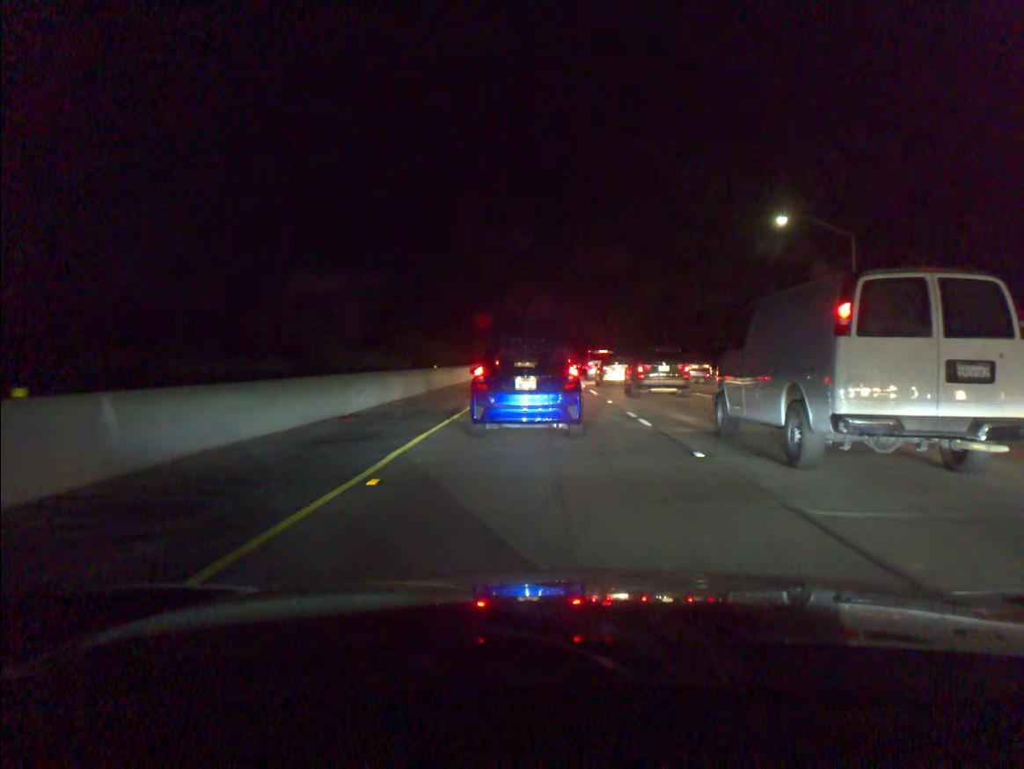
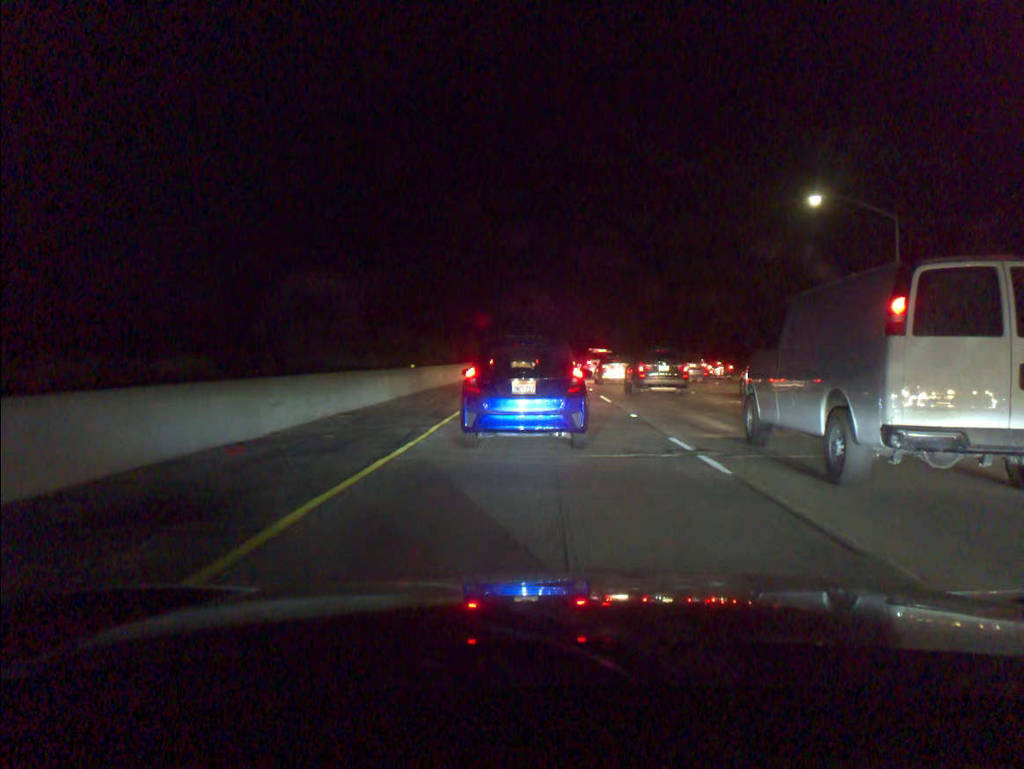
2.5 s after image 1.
(-0.1, +6.1) m; 0°
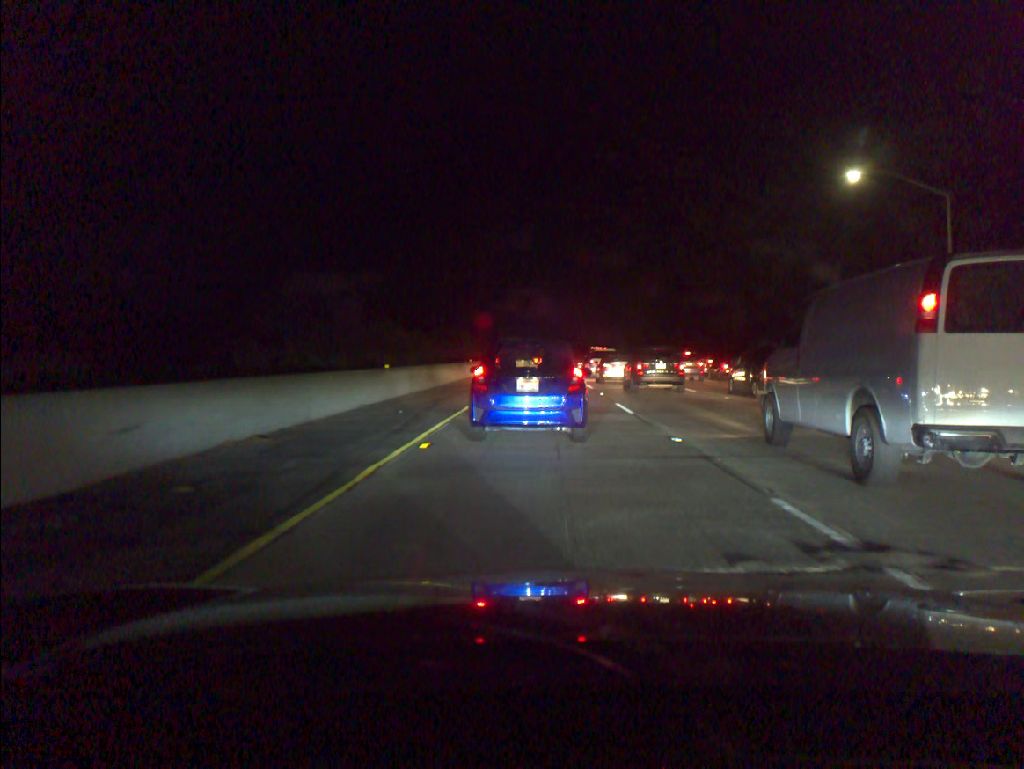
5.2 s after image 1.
(0.0, +5.3) m; +1°
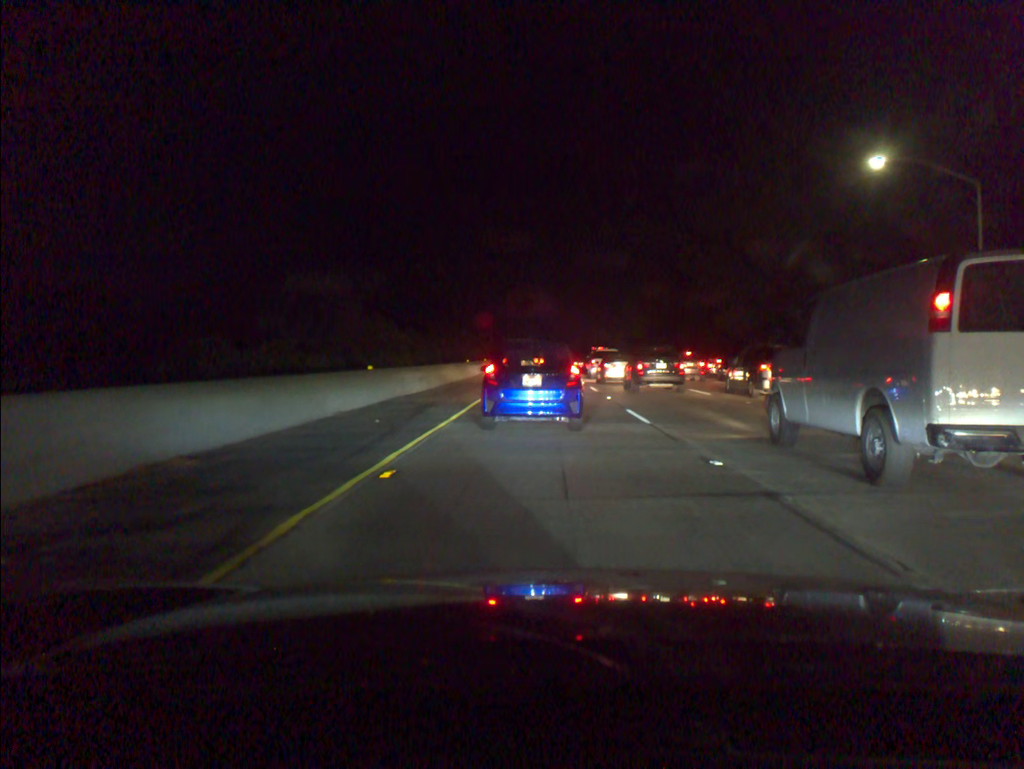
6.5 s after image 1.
(0.0, +2.6) m; 0°
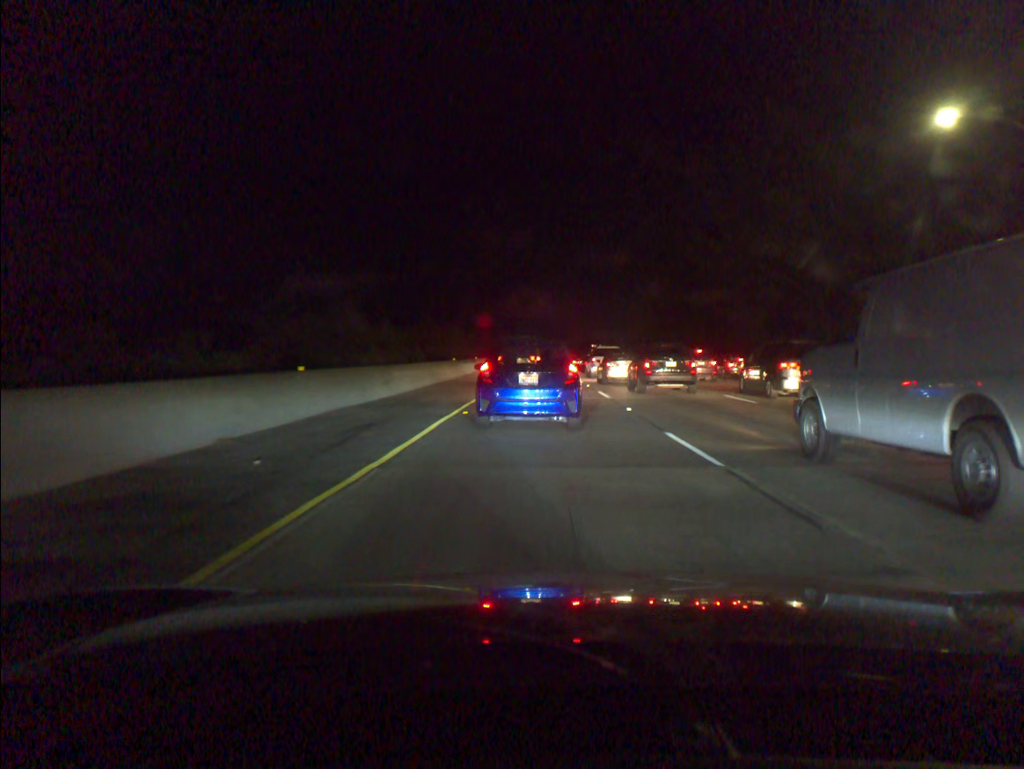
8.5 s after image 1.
(0.0, +6.1) m; -1°
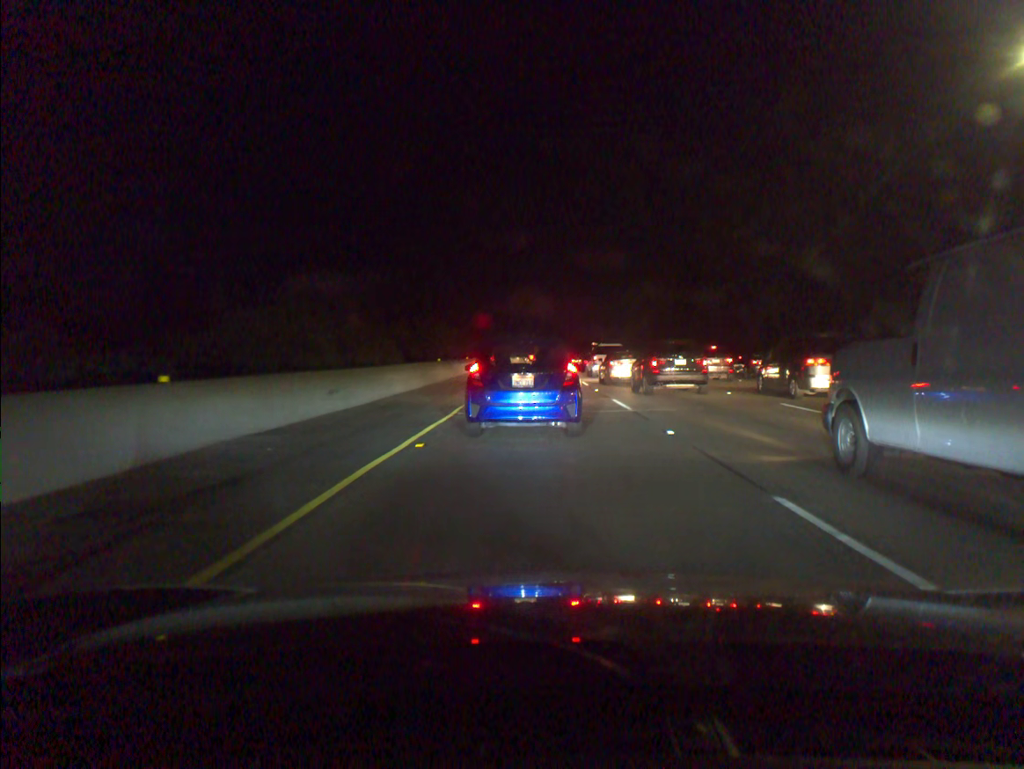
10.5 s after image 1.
(0.0, +6.0) m; 0°
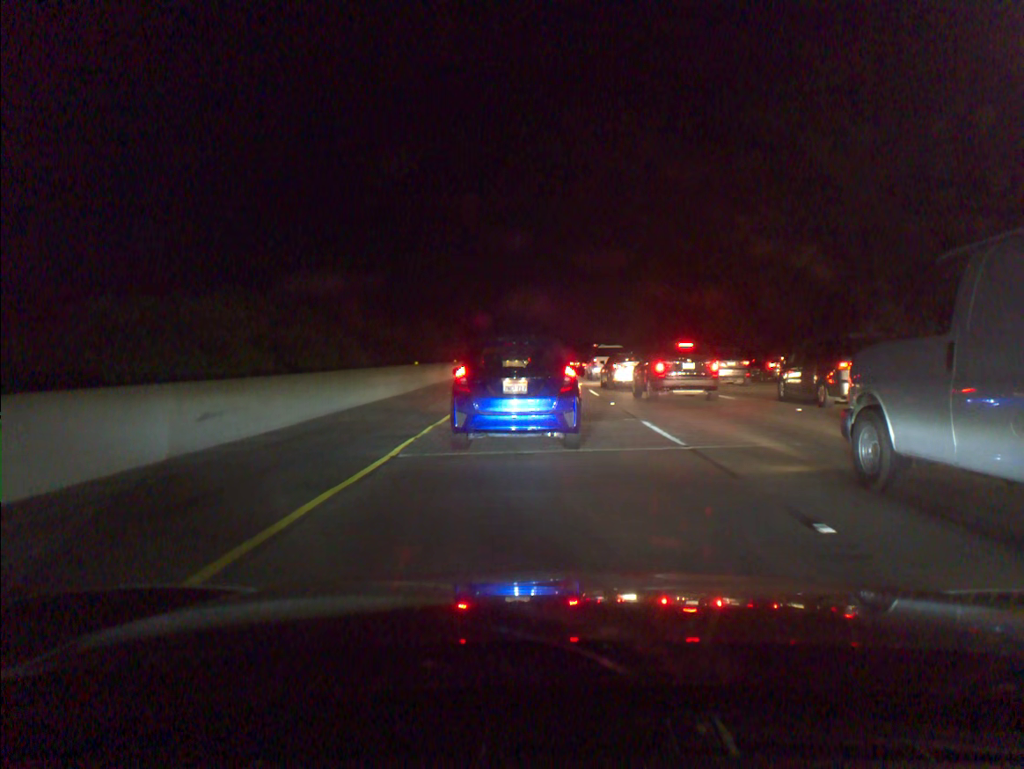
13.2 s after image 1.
(0.0, +6.7) m; +1°
